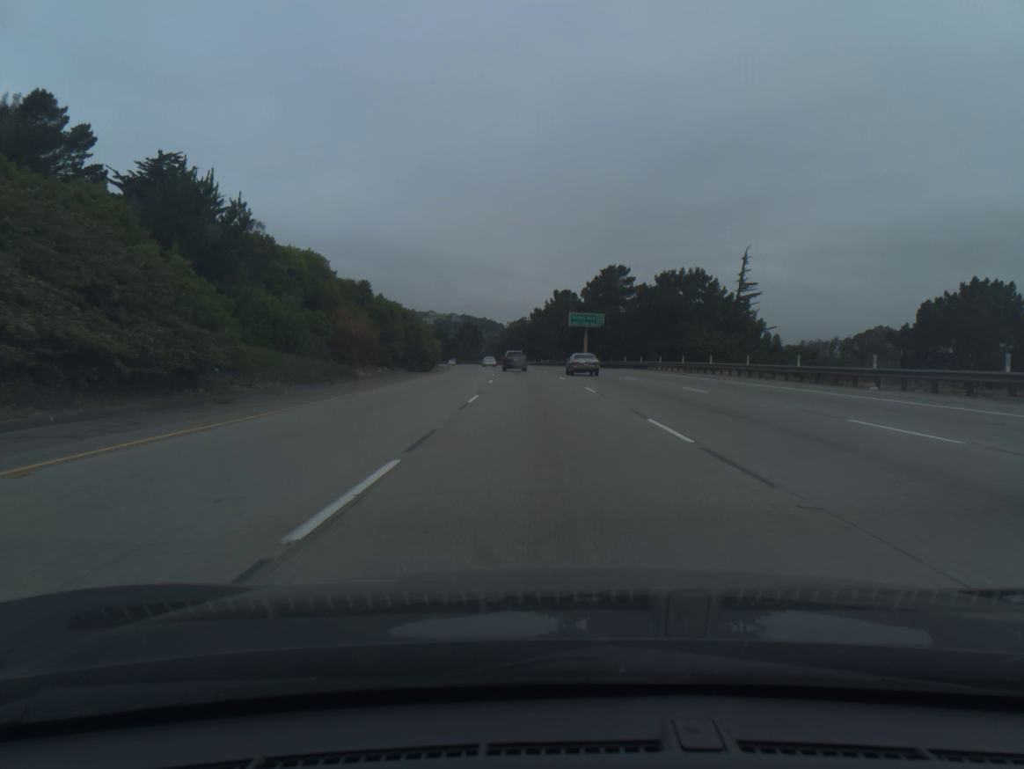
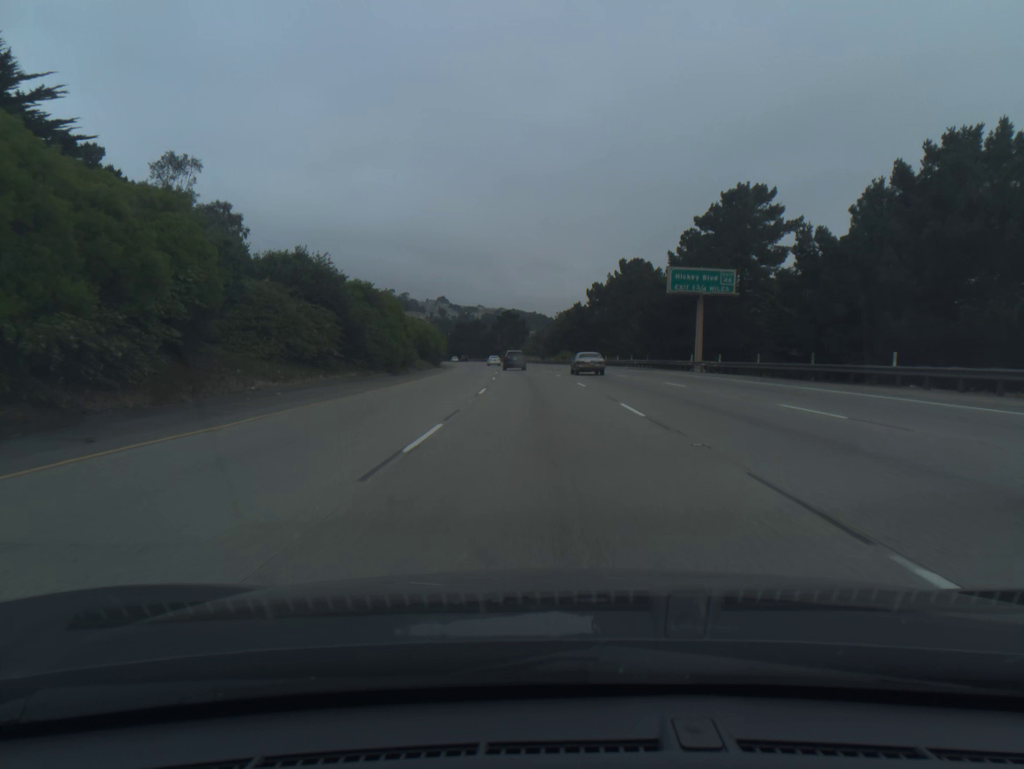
(-1.6, +53.9) m; -4°
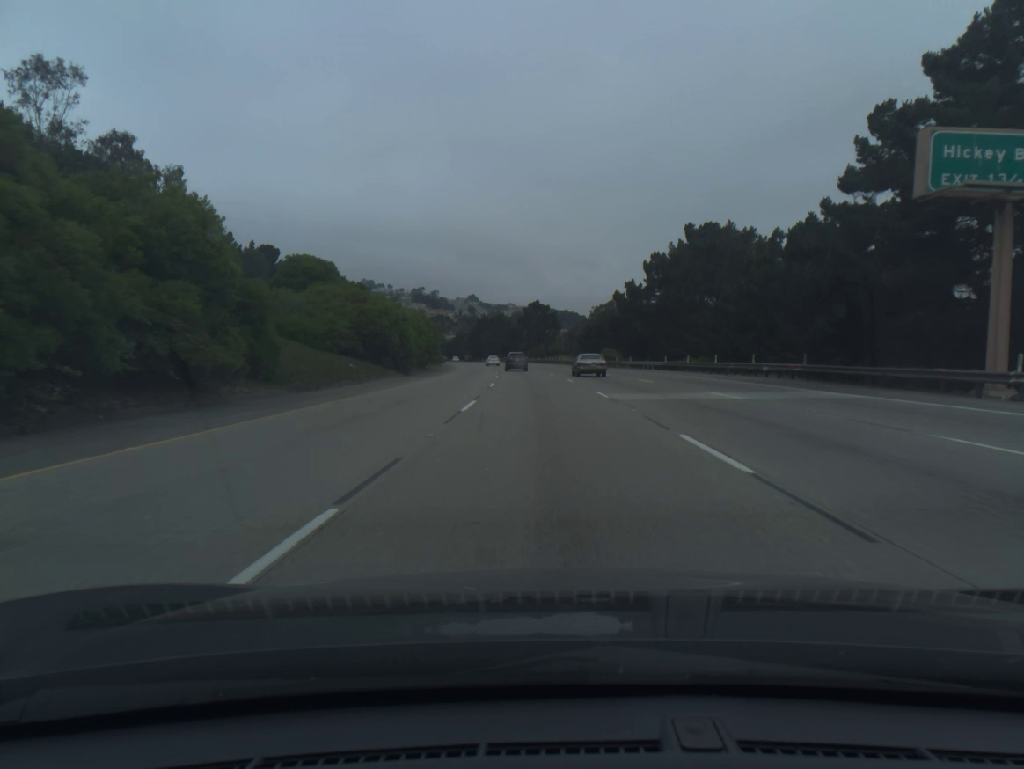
(-0.7, +36.4) m; -2°
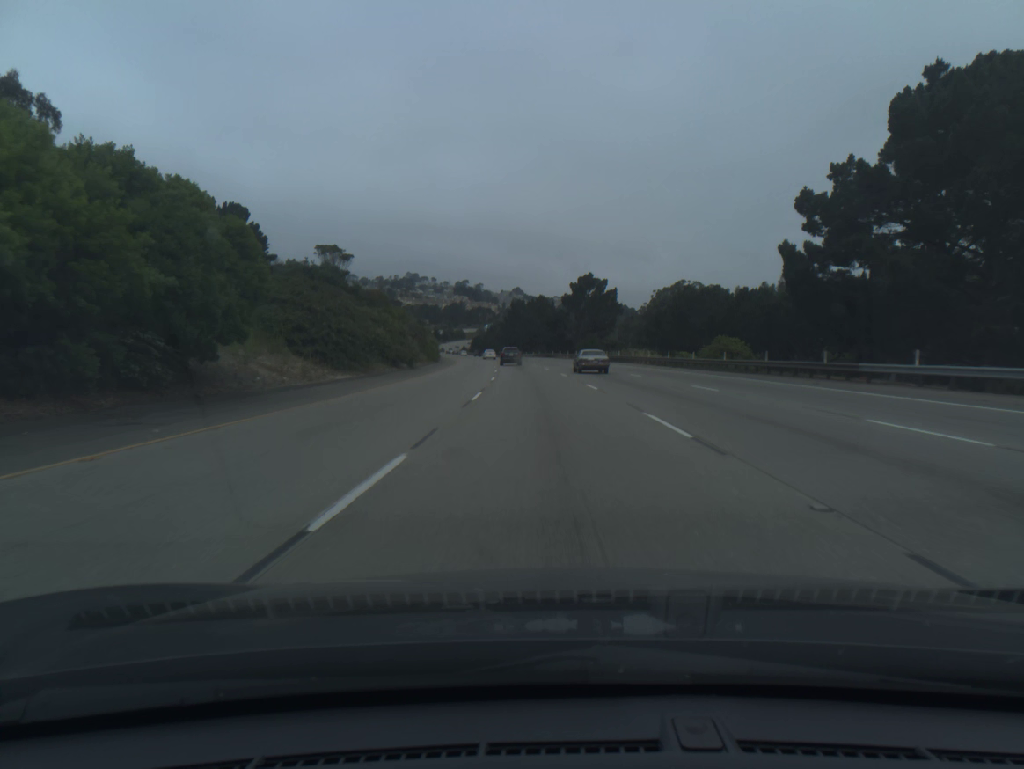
(-1.6, +55.2) m; -3°
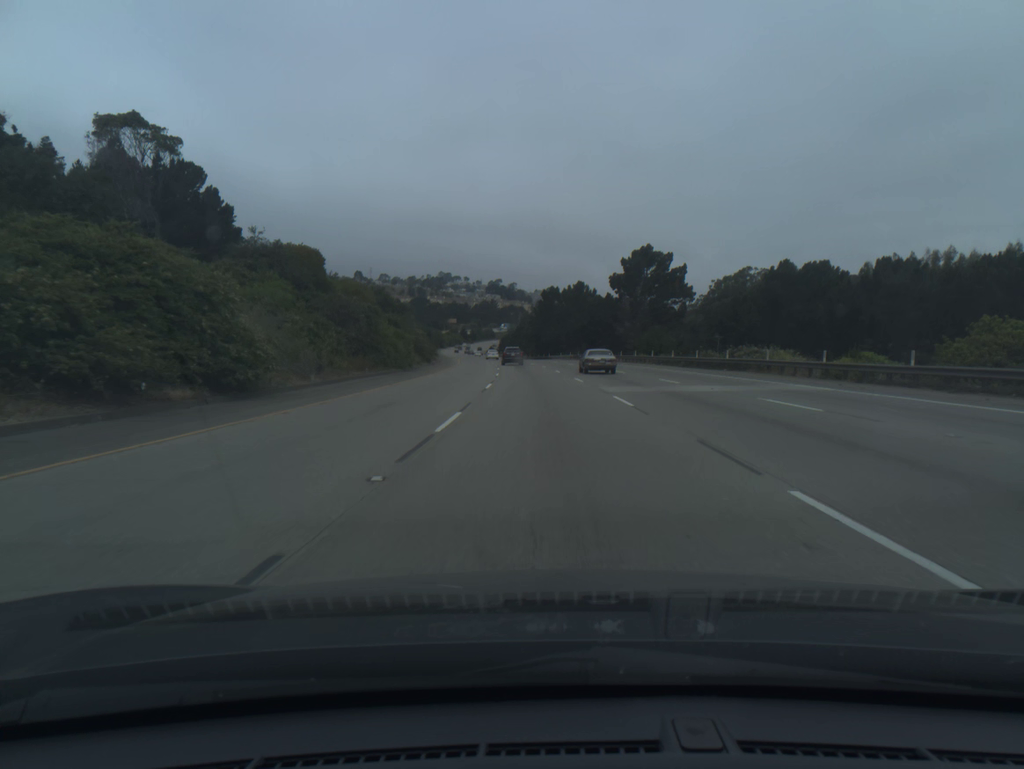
(-0.8, +37.2) m; -2°
